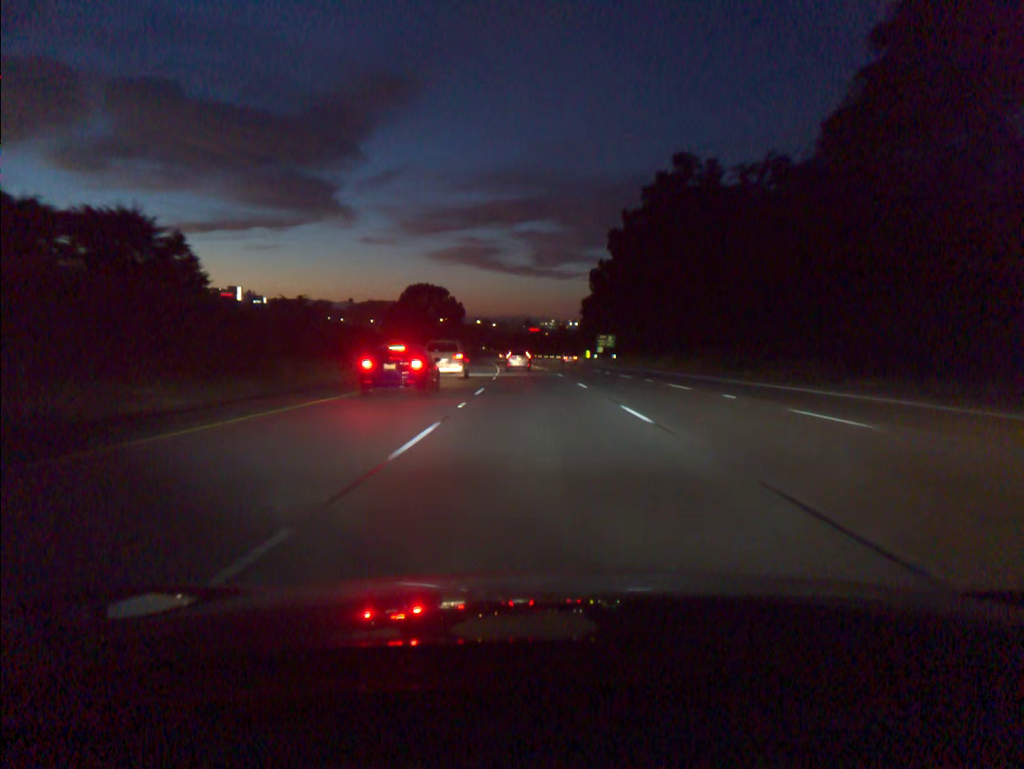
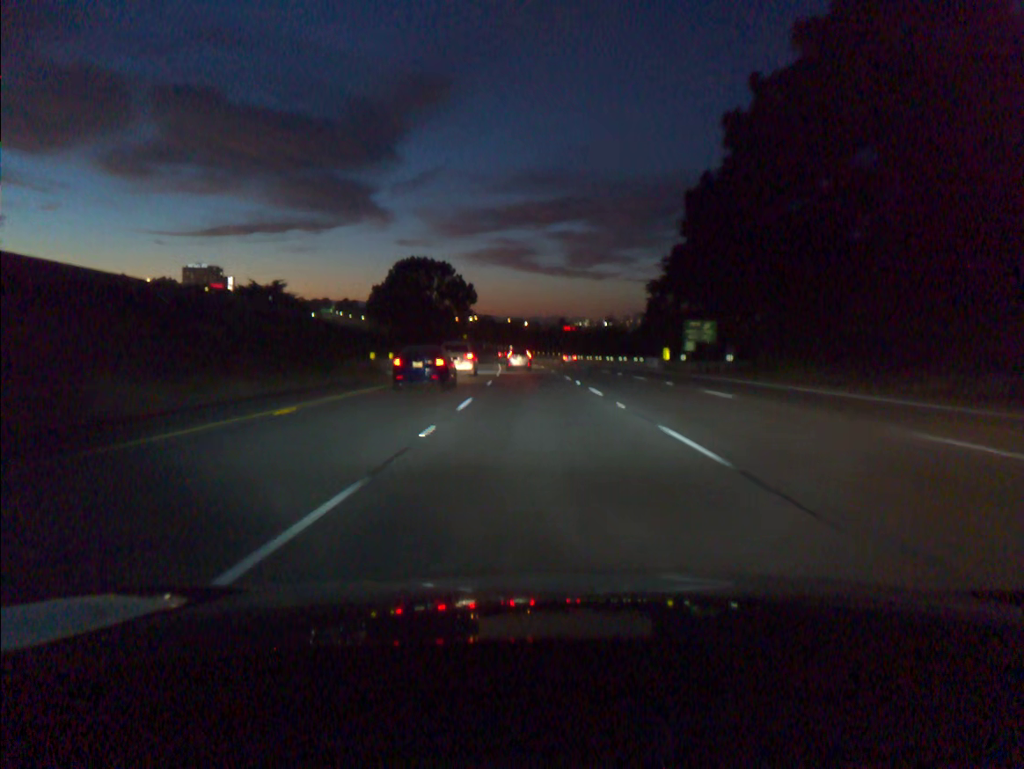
(-1.1, +49.0) m; -2°
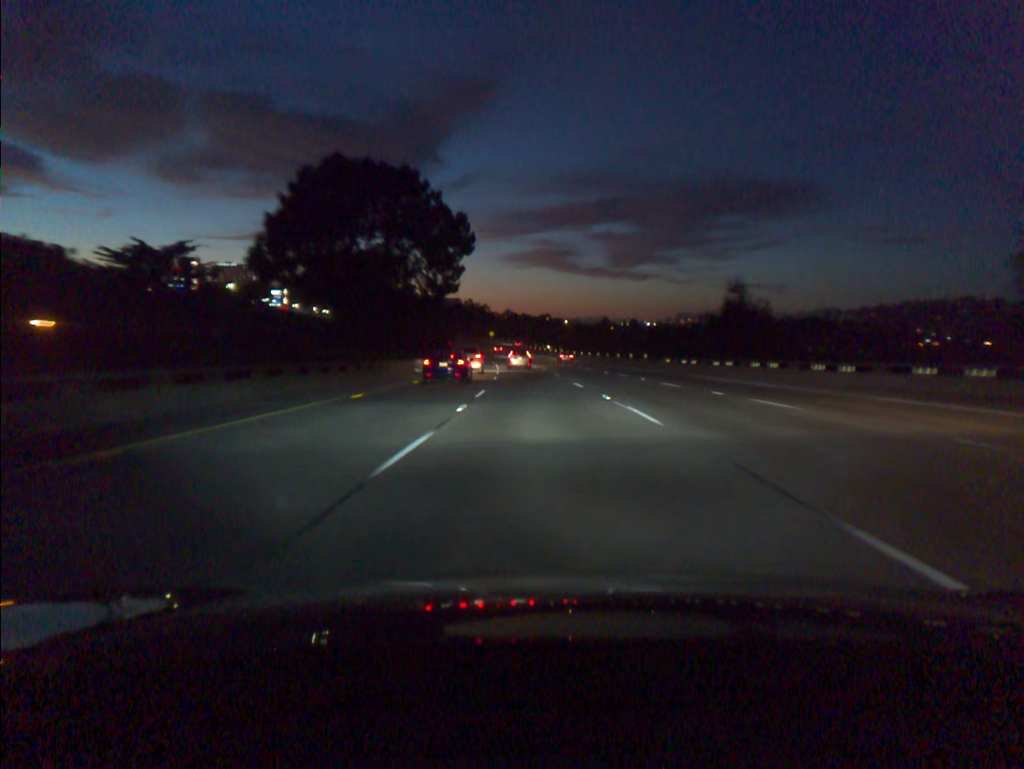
(-1.7, +65.9) m; -3°
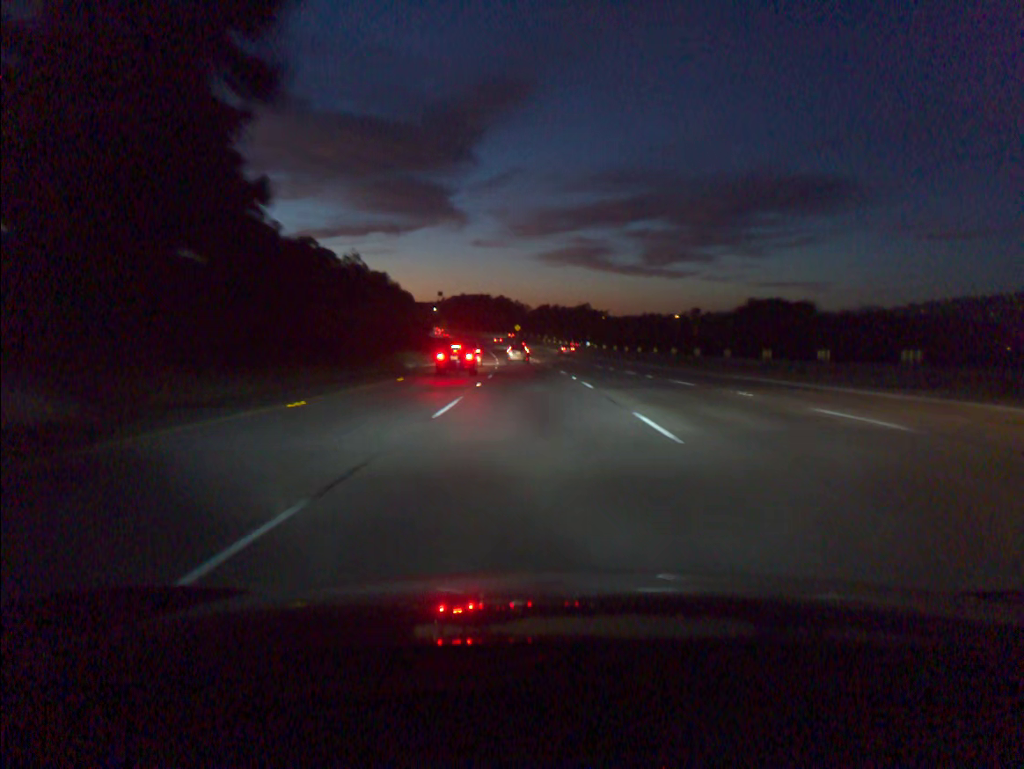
(-1.0, +49.9) m; -2°
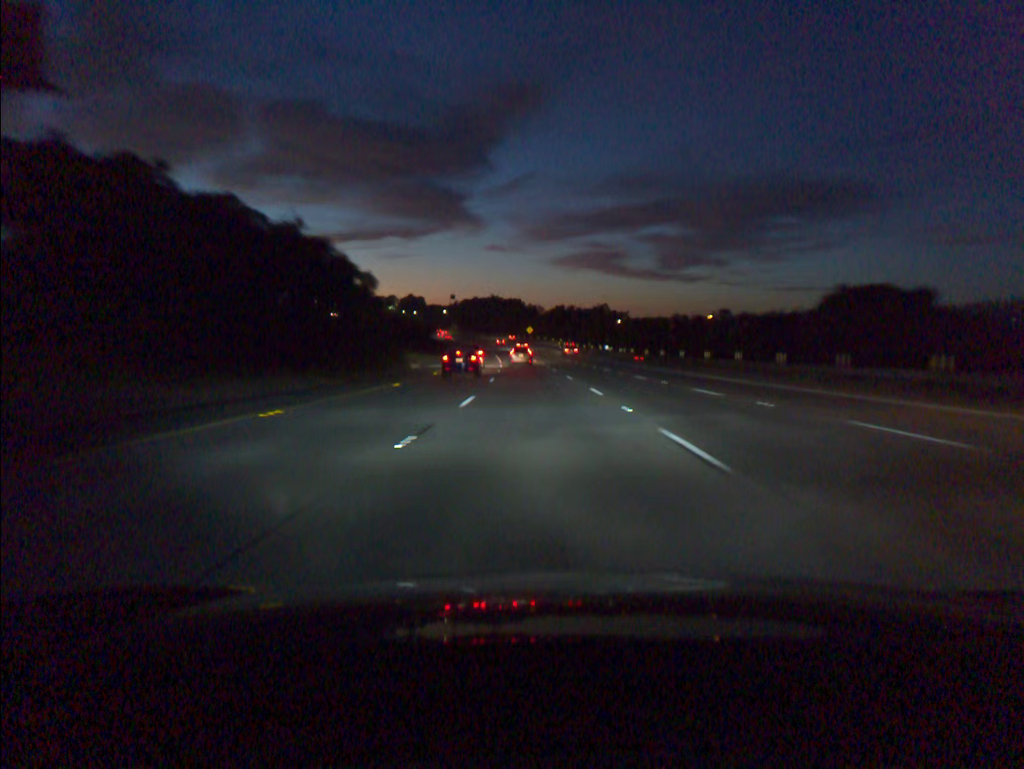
(-0.2, +16.7) m; -1°
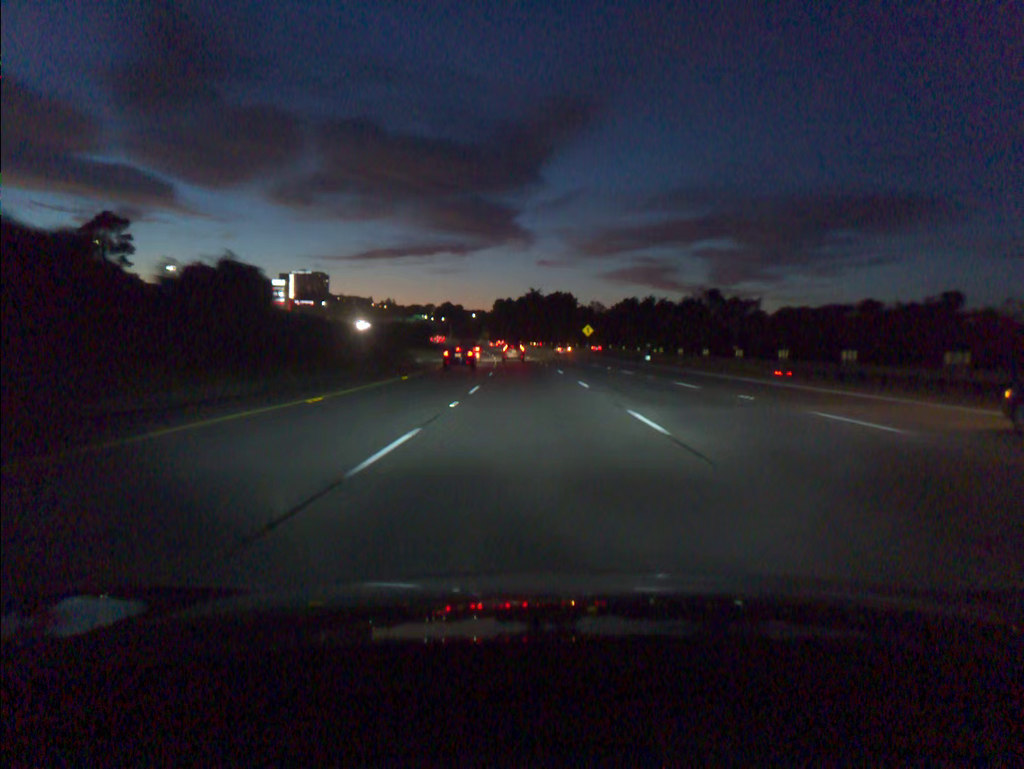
(-2.7, +84.1) m; -4°
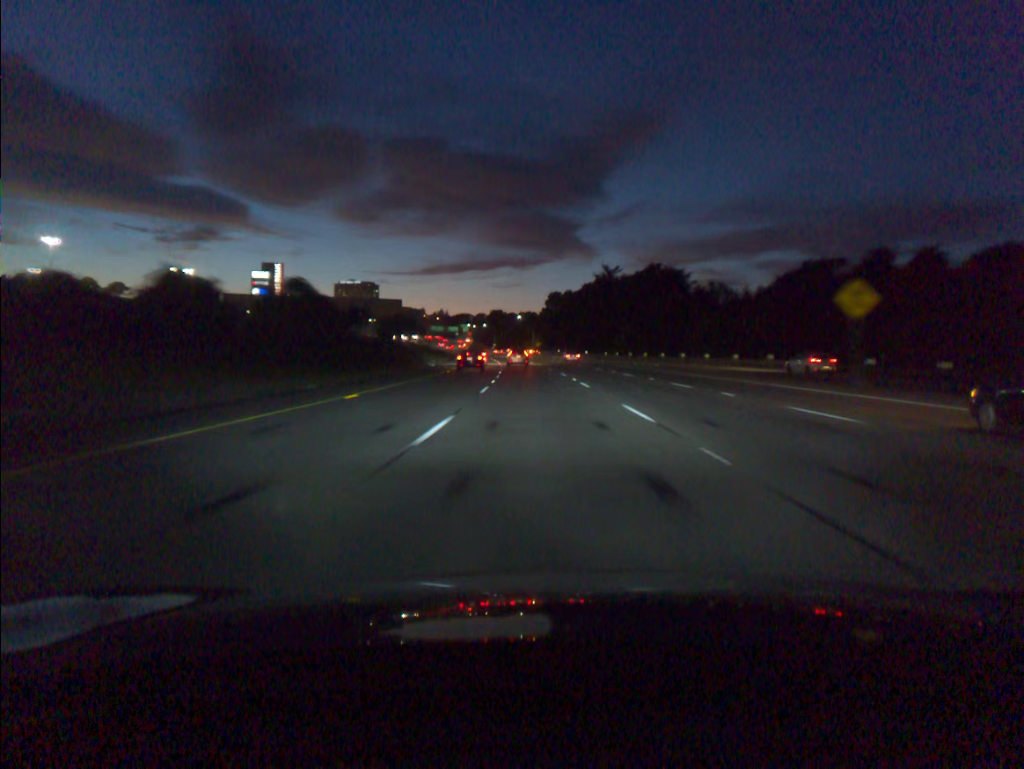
(-3.3, +84.9) m; -4°
